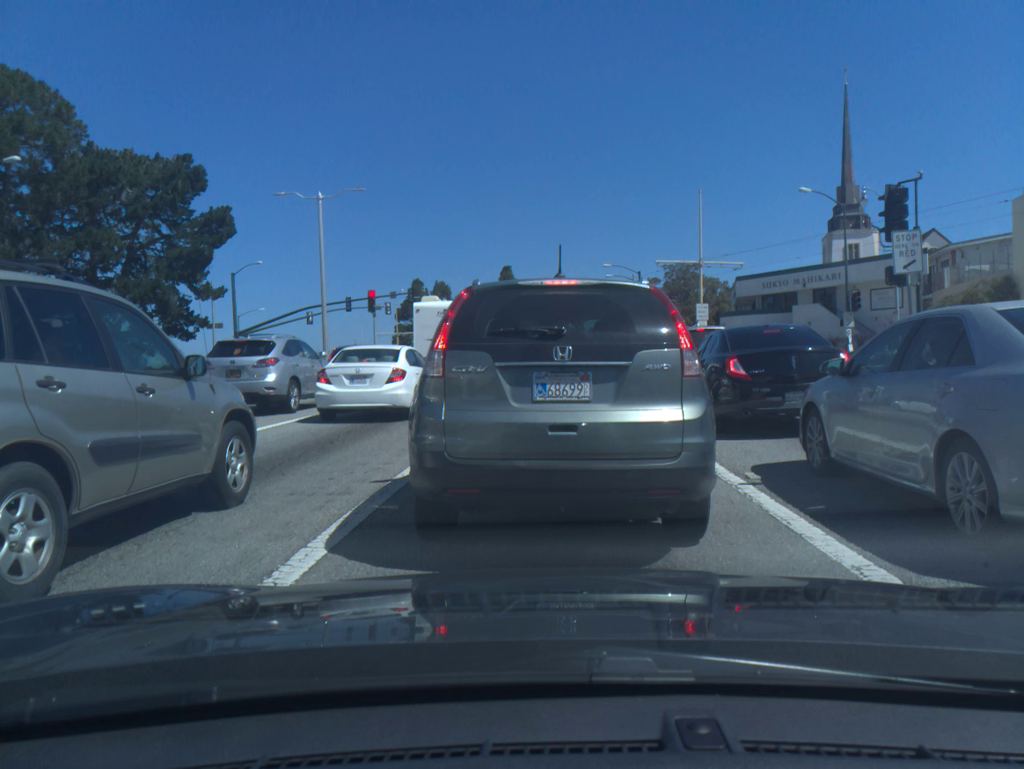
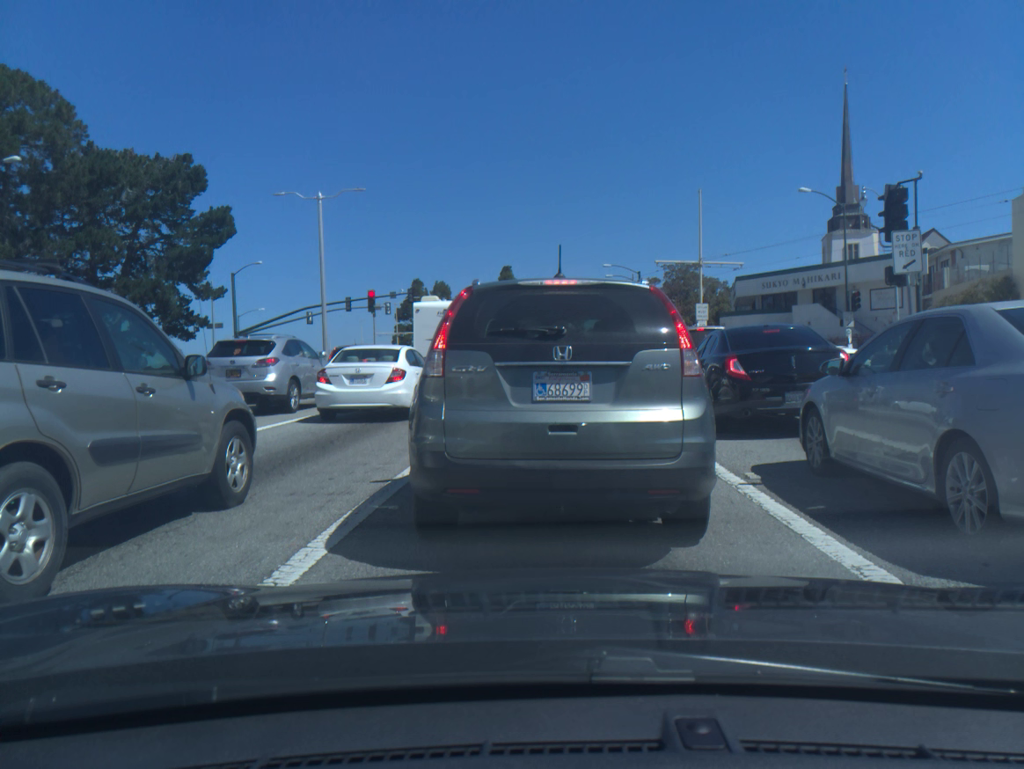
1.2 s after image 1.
(0.0, 0.0) m; 0°
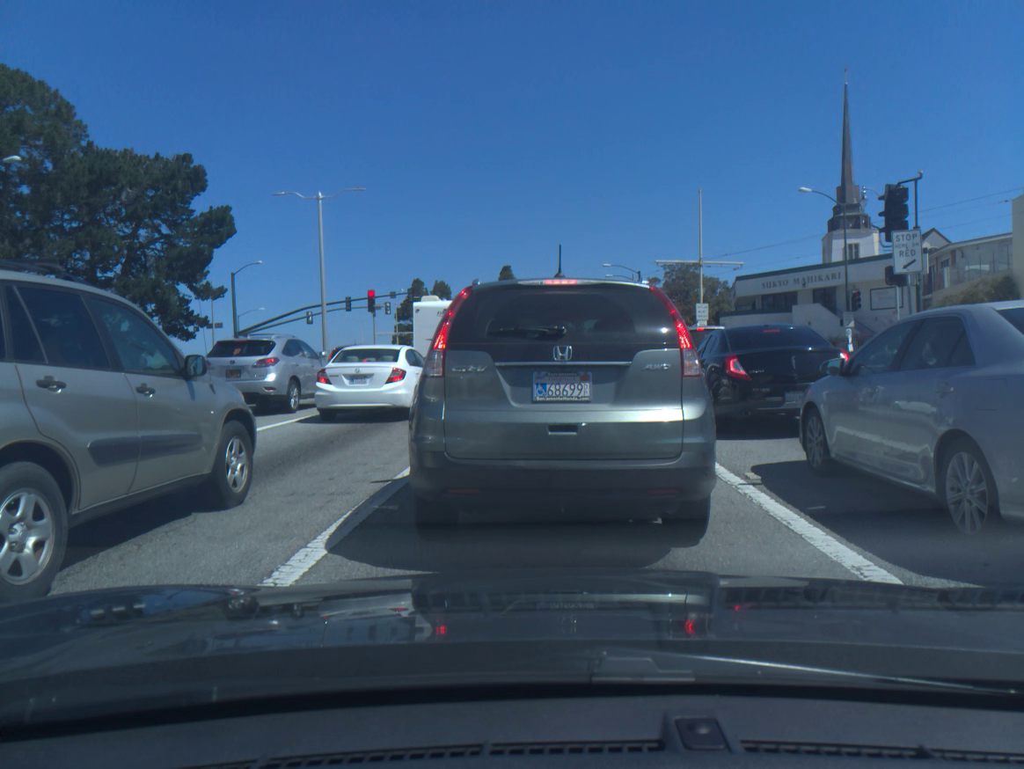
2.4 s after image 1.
(0.0, 0.0) m; 0°
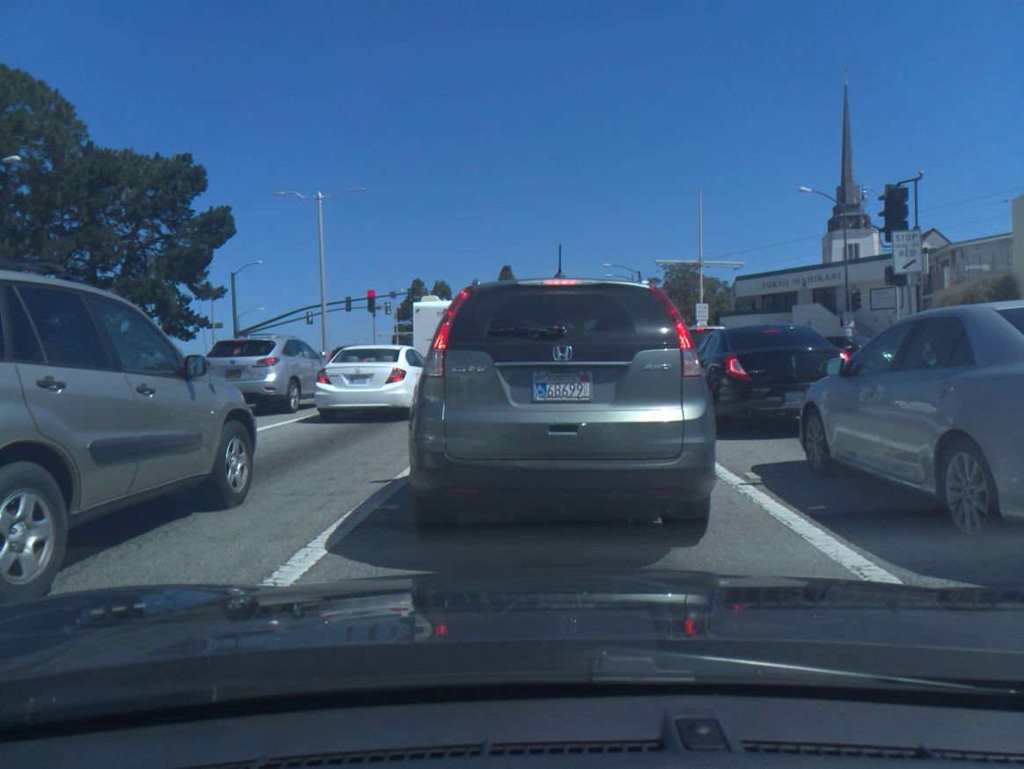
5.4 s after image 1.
(0.0, 0.0) m; 0°
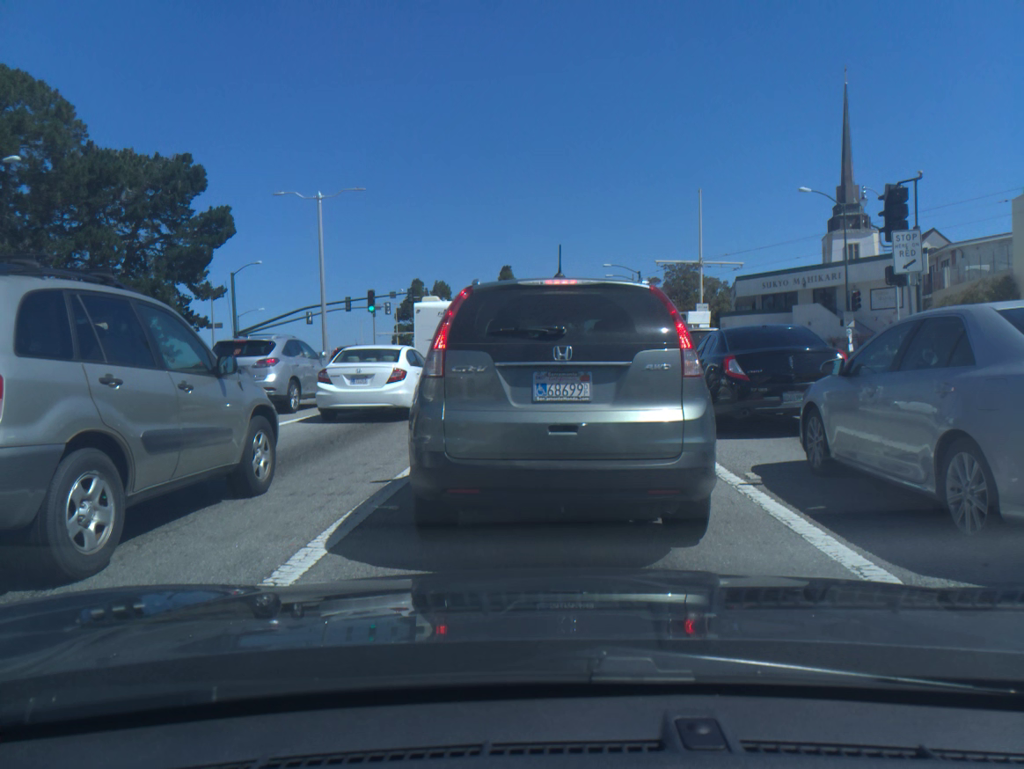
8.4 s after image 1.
(0.0, 0.0) m; 0°
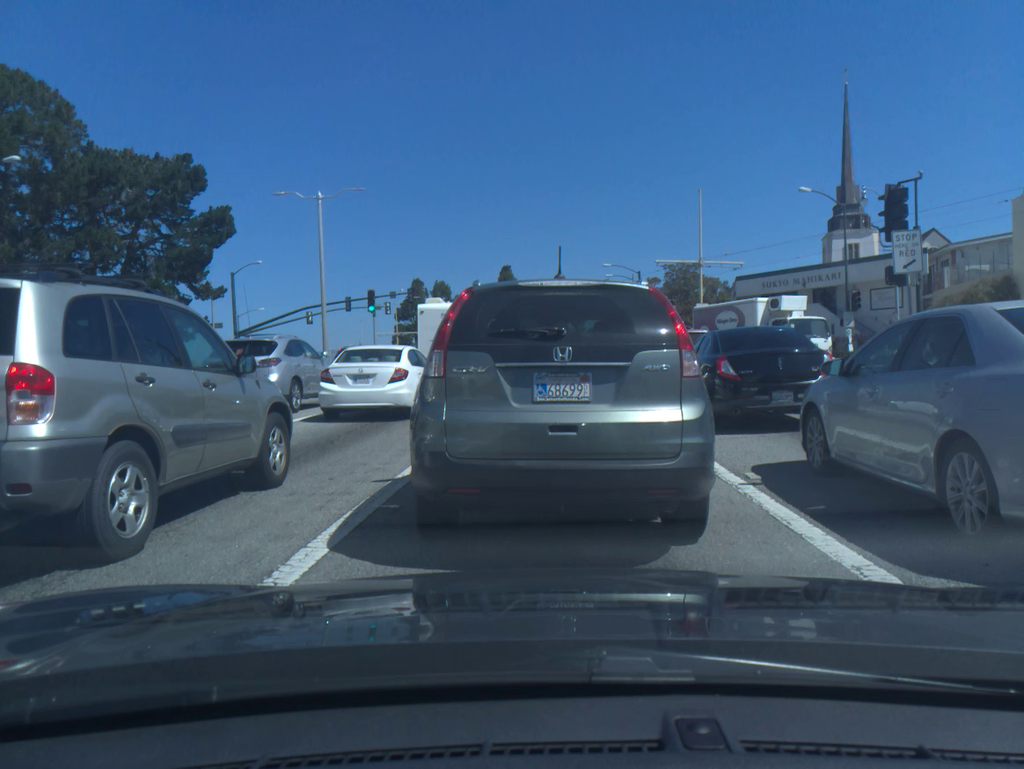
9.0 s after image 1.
(0.0, 0.0) m; 0°
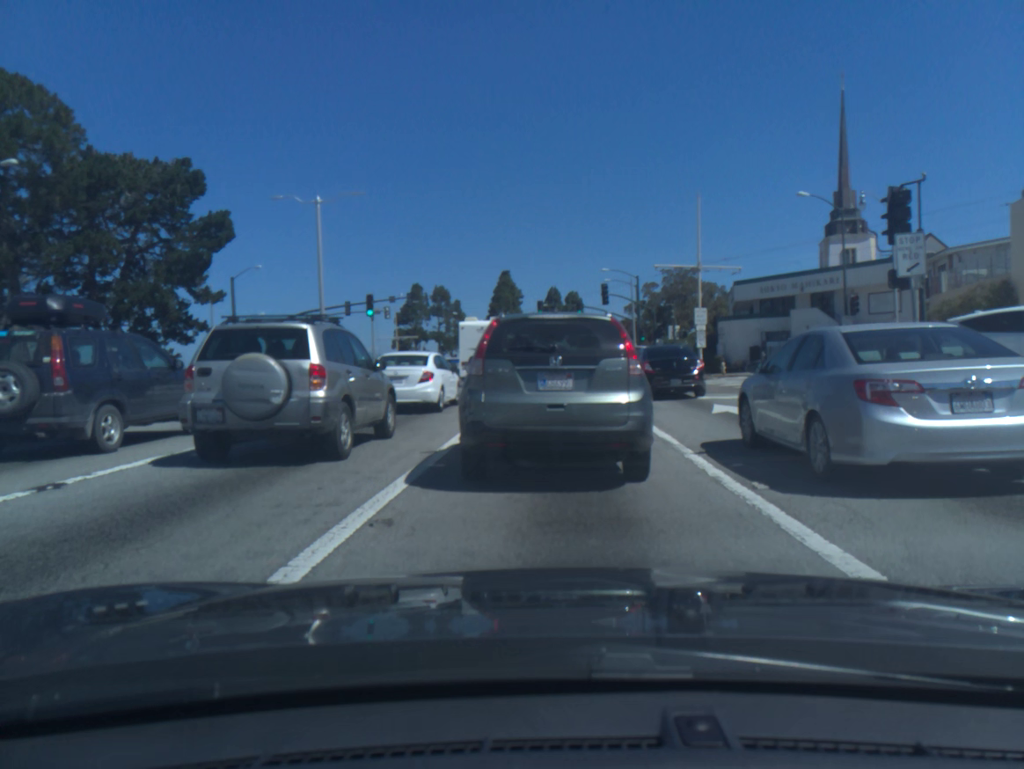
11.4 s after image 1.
(0.0, +0.3) m; -1°
